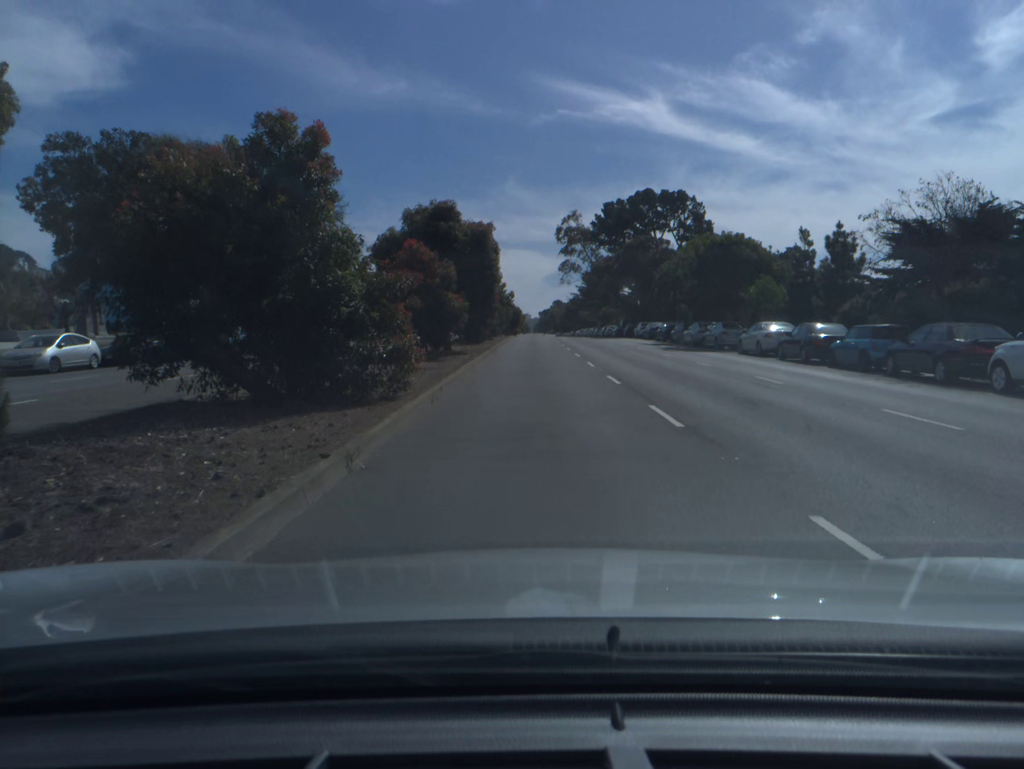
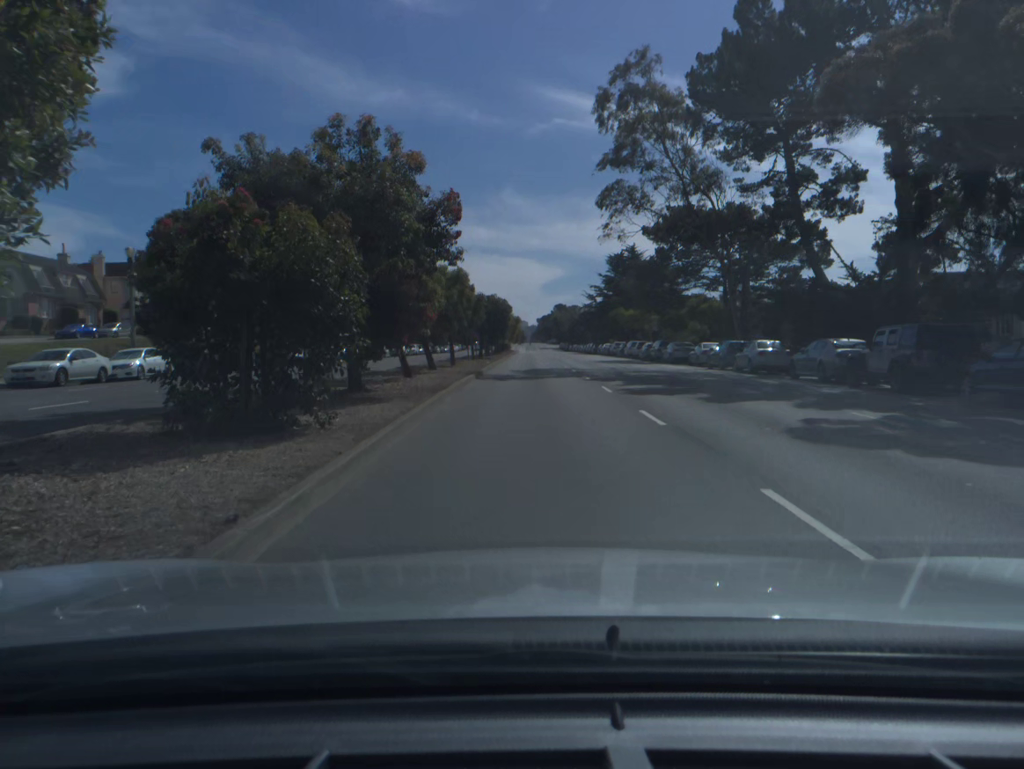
(0.0, +63.8) m; 0°
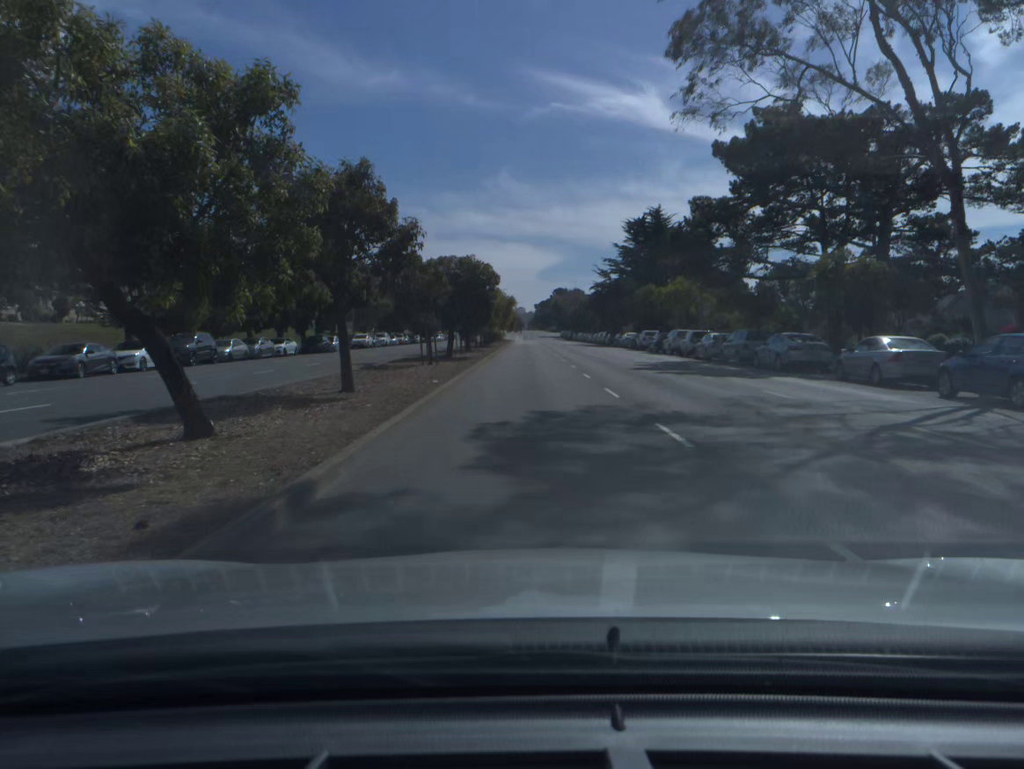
(0.0, +23.5) m; 0°
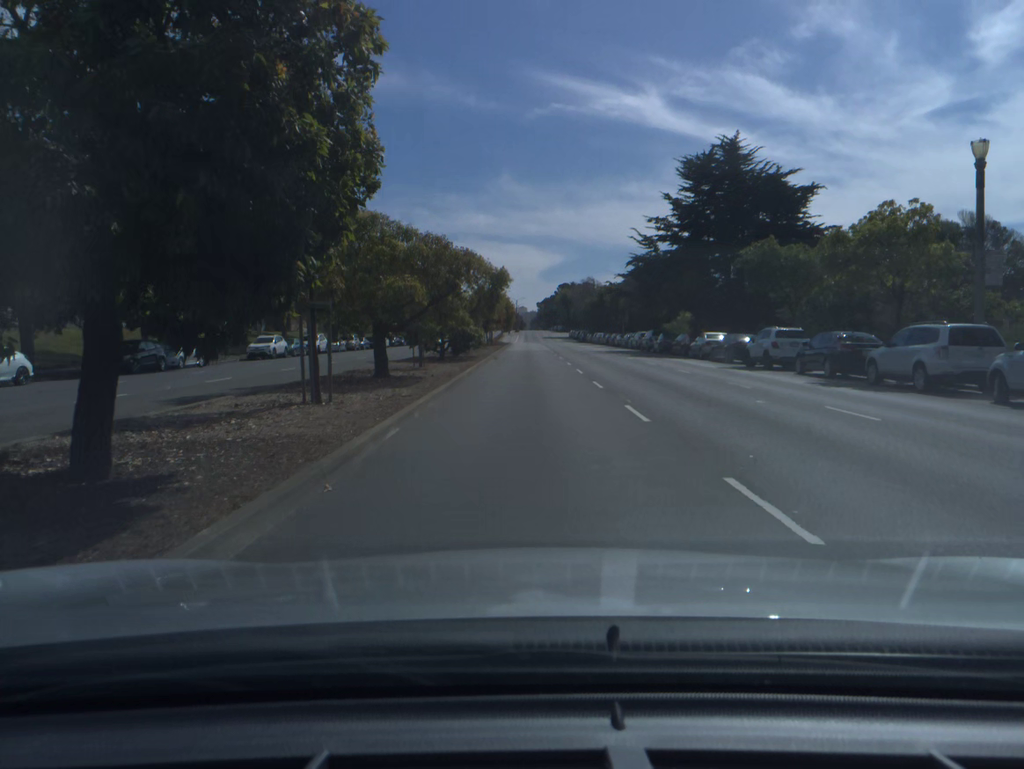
(0.0, +33.5) m; 0°
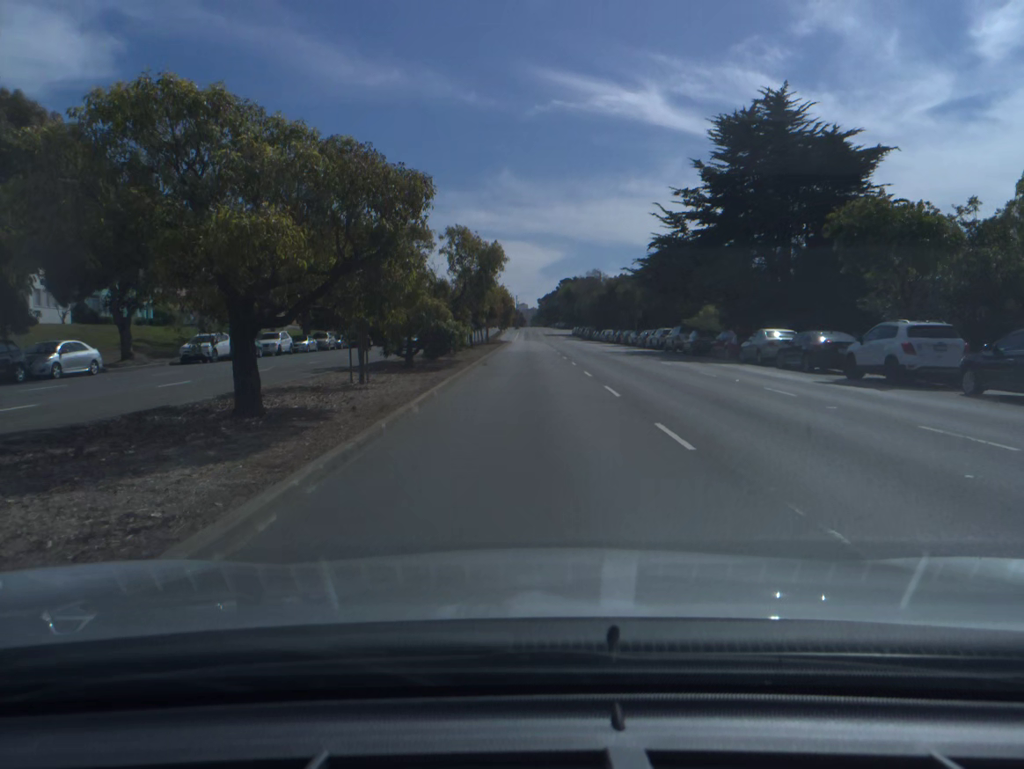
(0.0, +10.7) m; 0°
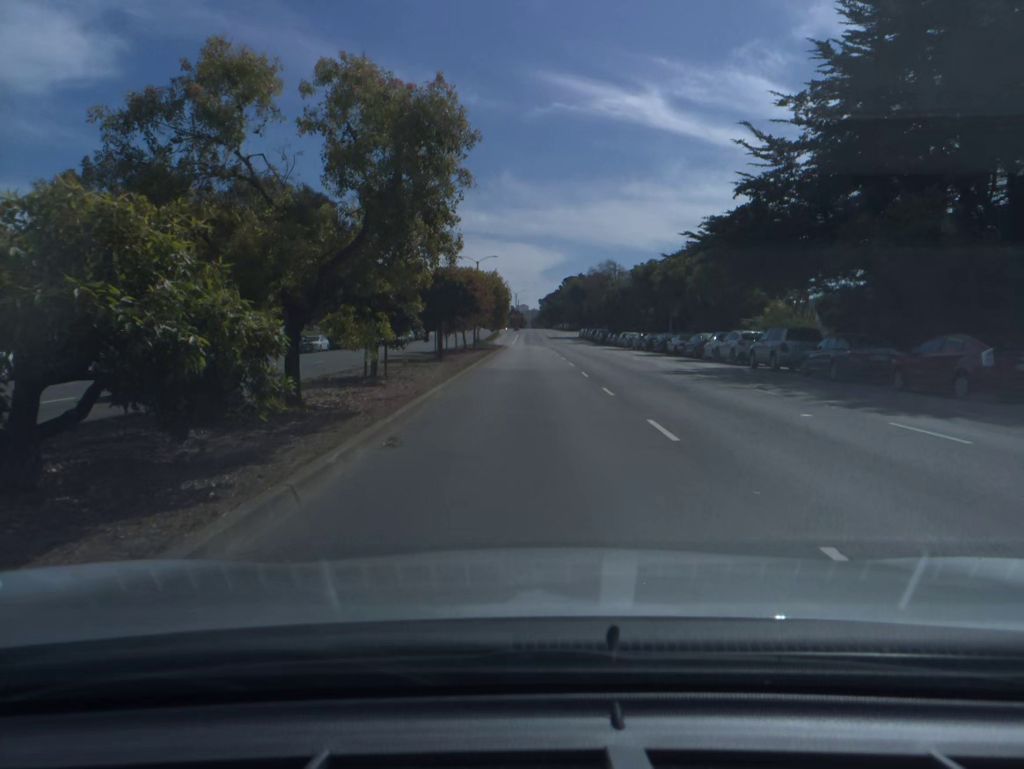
(0.0, +20.7) m; 0°
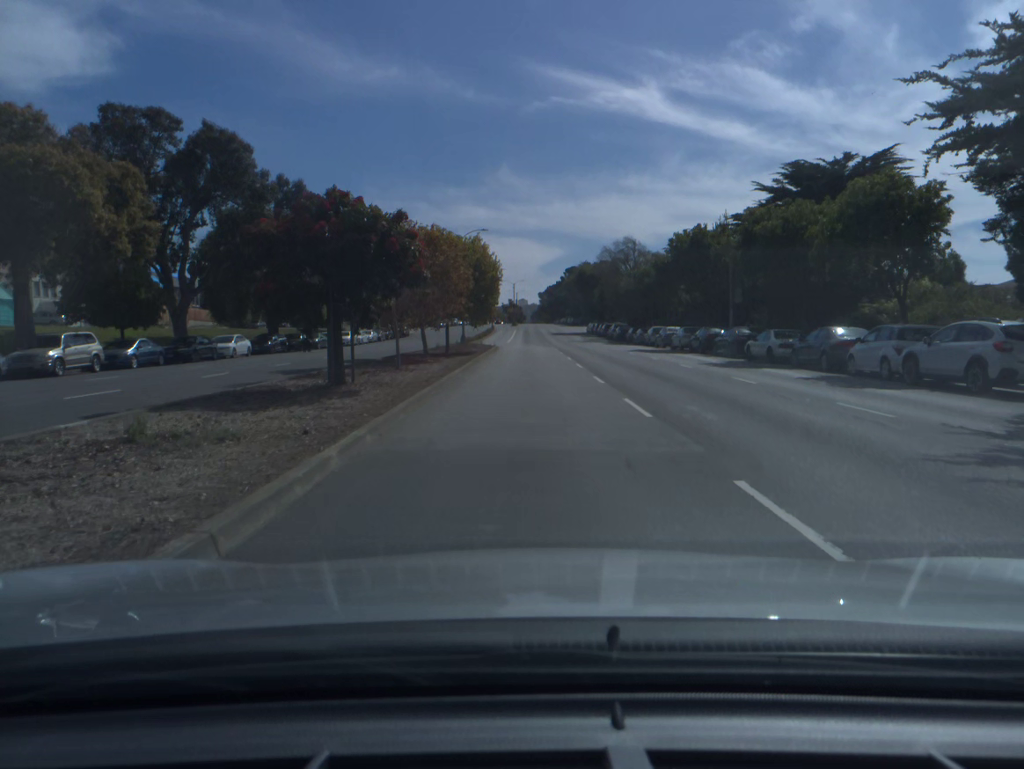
(0.0, +19.8) m; 0°
